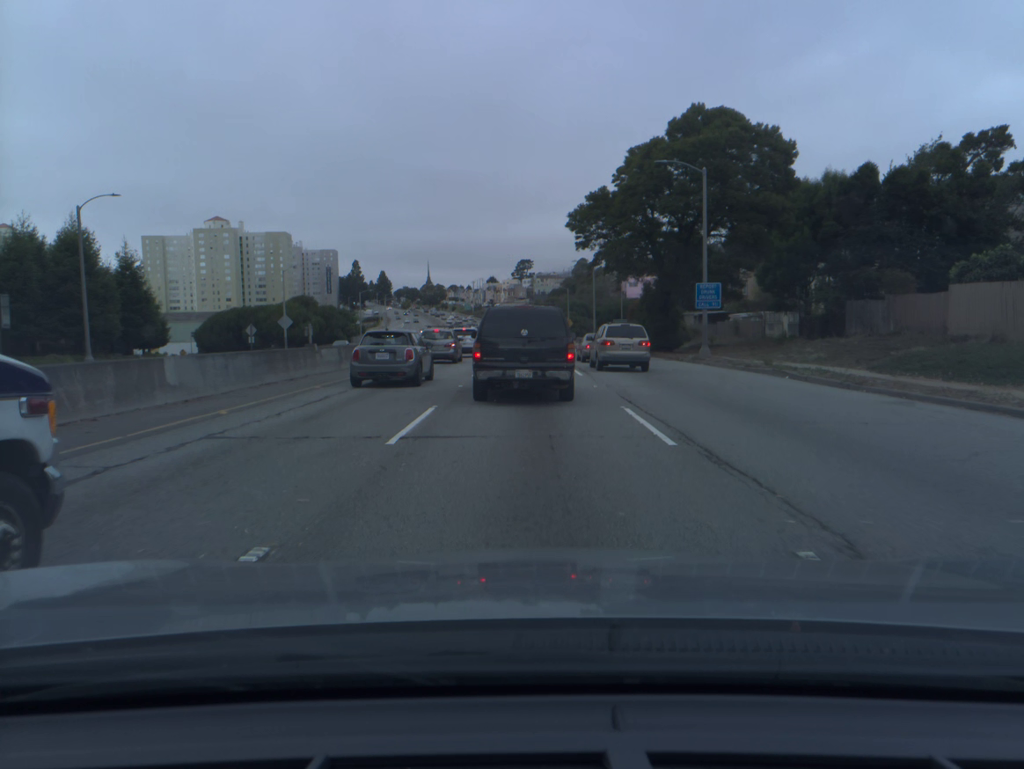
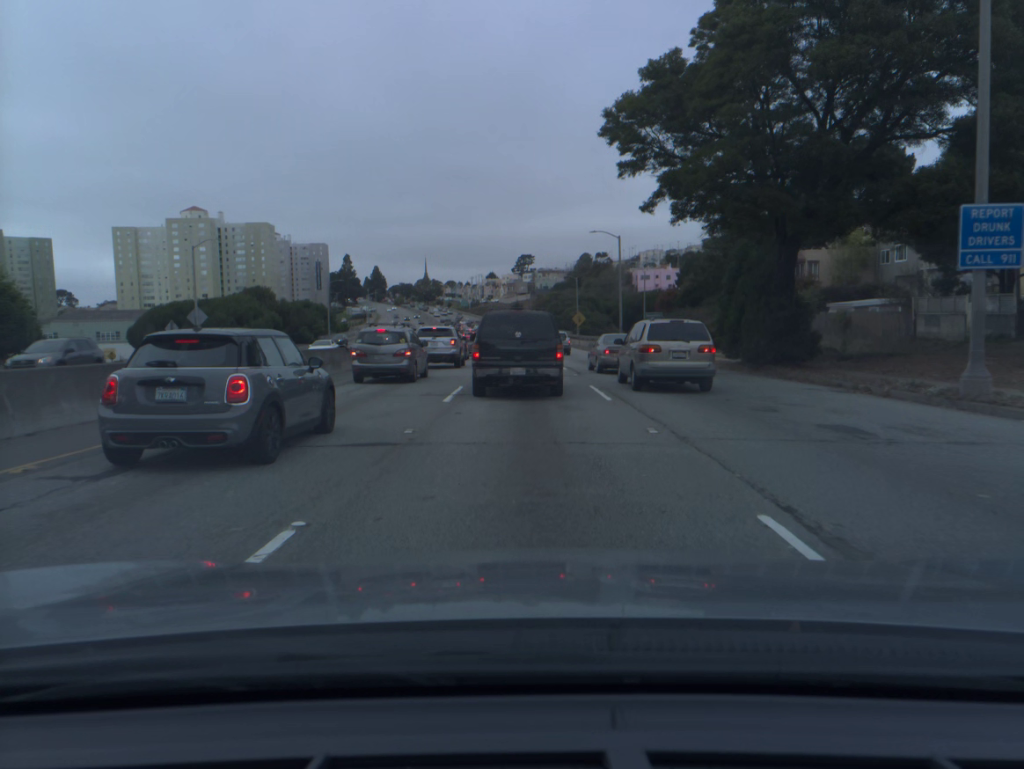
(0.0, +23.4) m; 0°
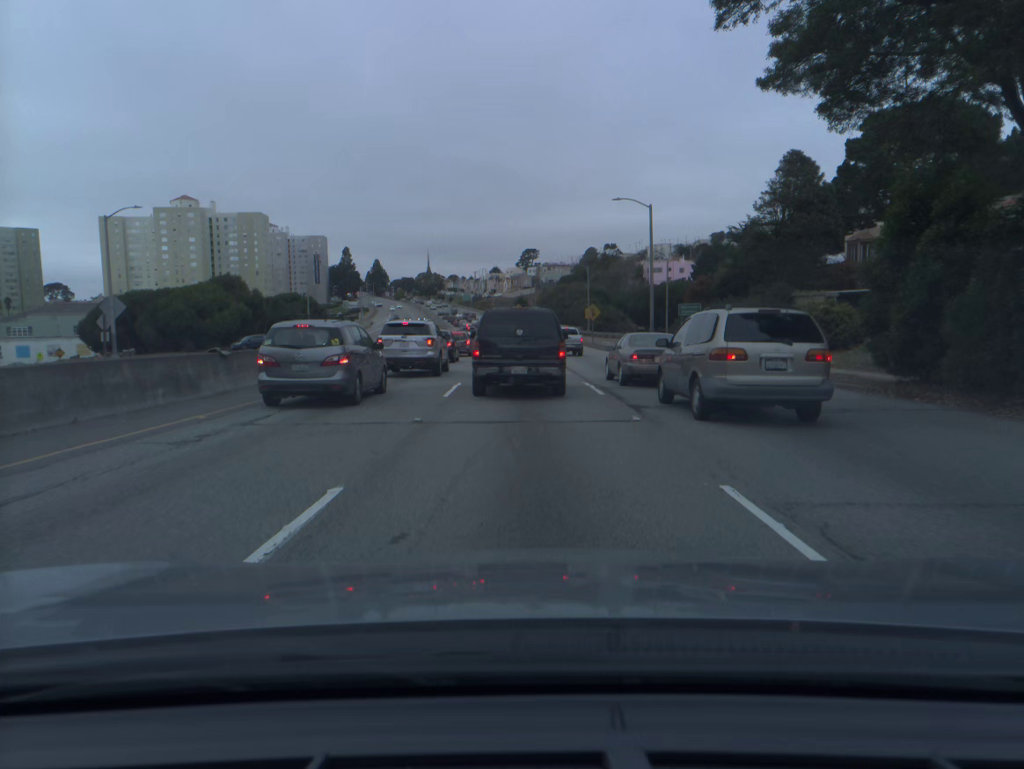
(0.0, +13.6) m; 0°
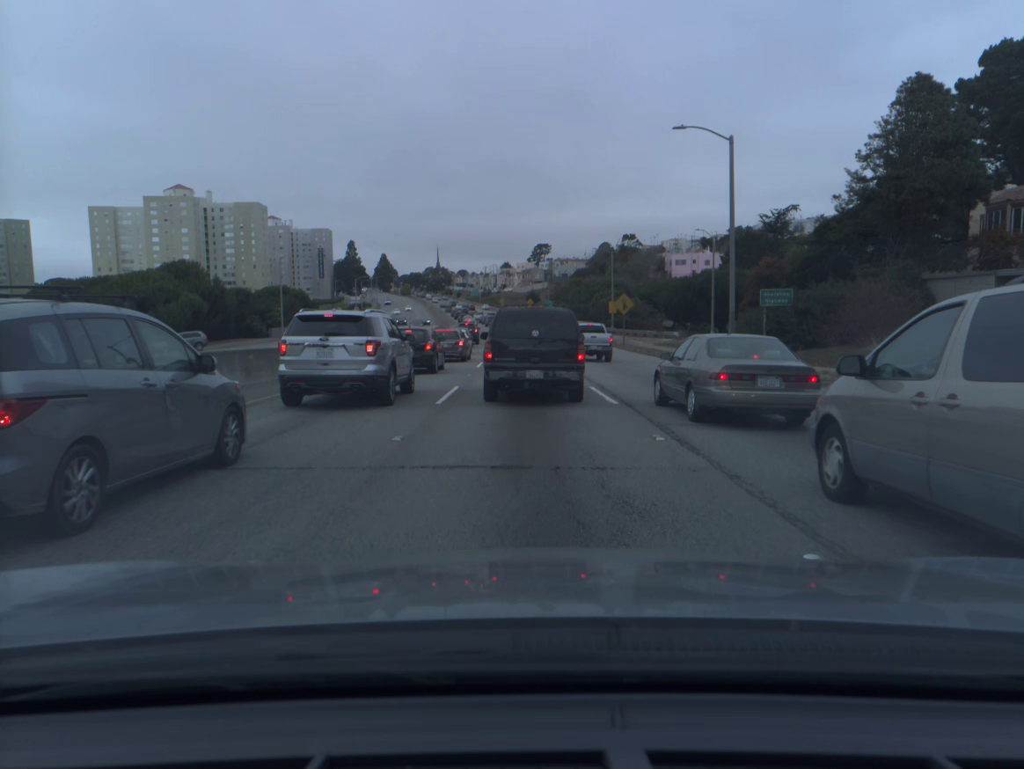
(-0.1, +16.7) m; -1°
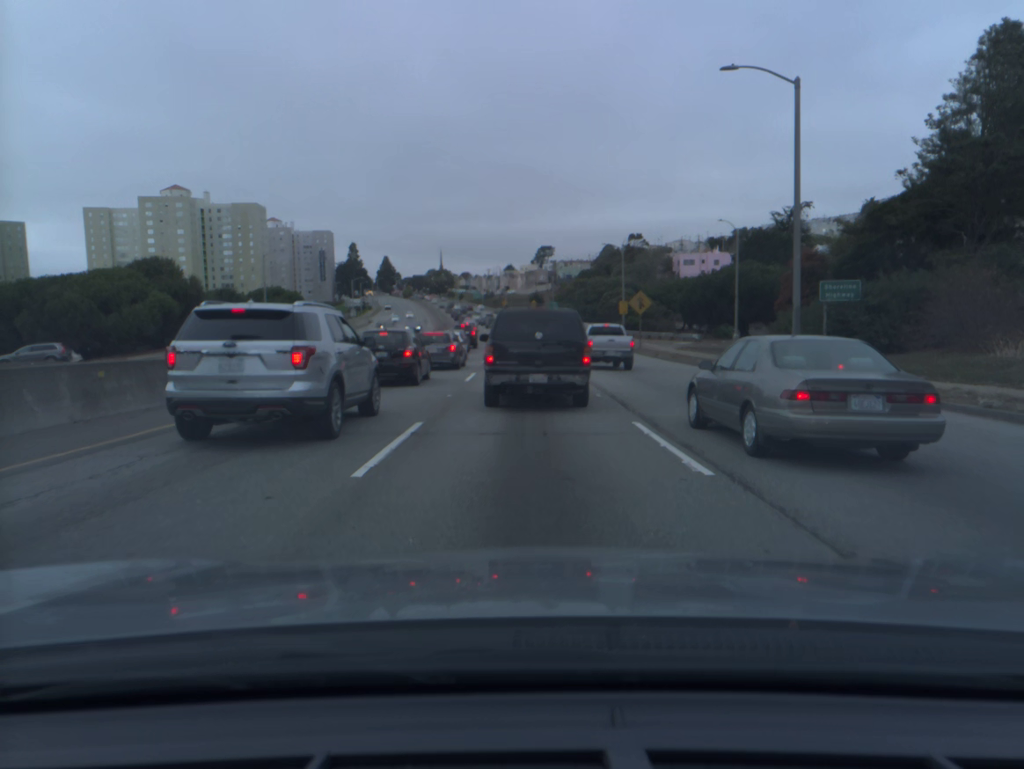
(0.0, +7.5) m; 0°
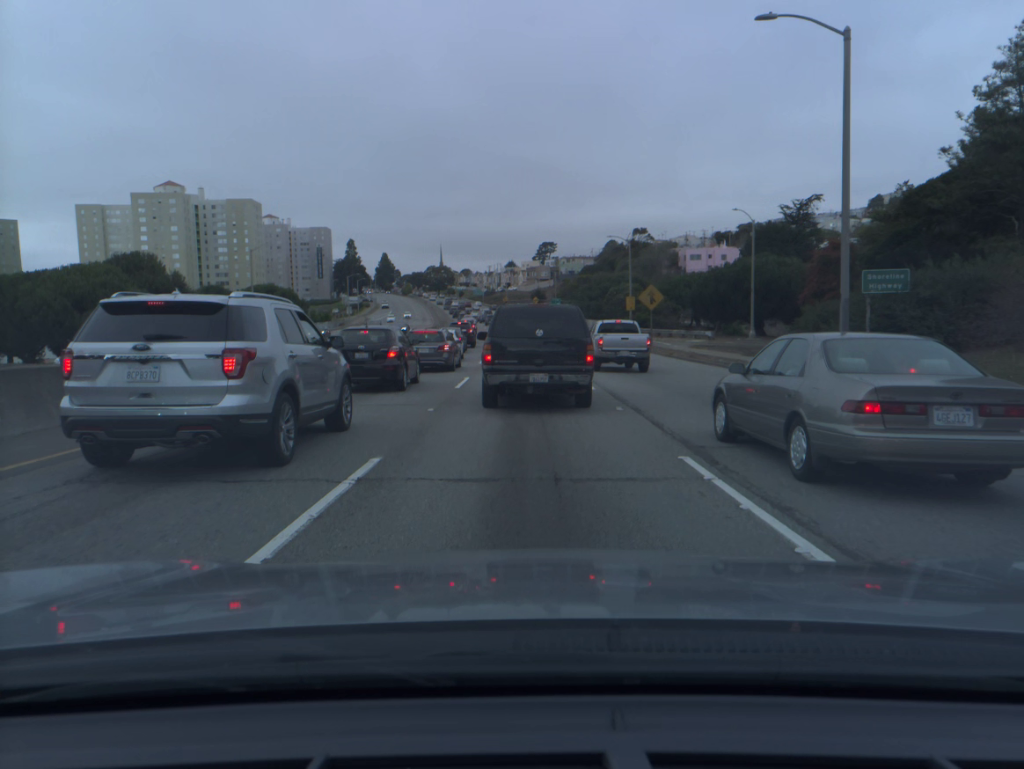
(0.0, +3.5) m; 0°
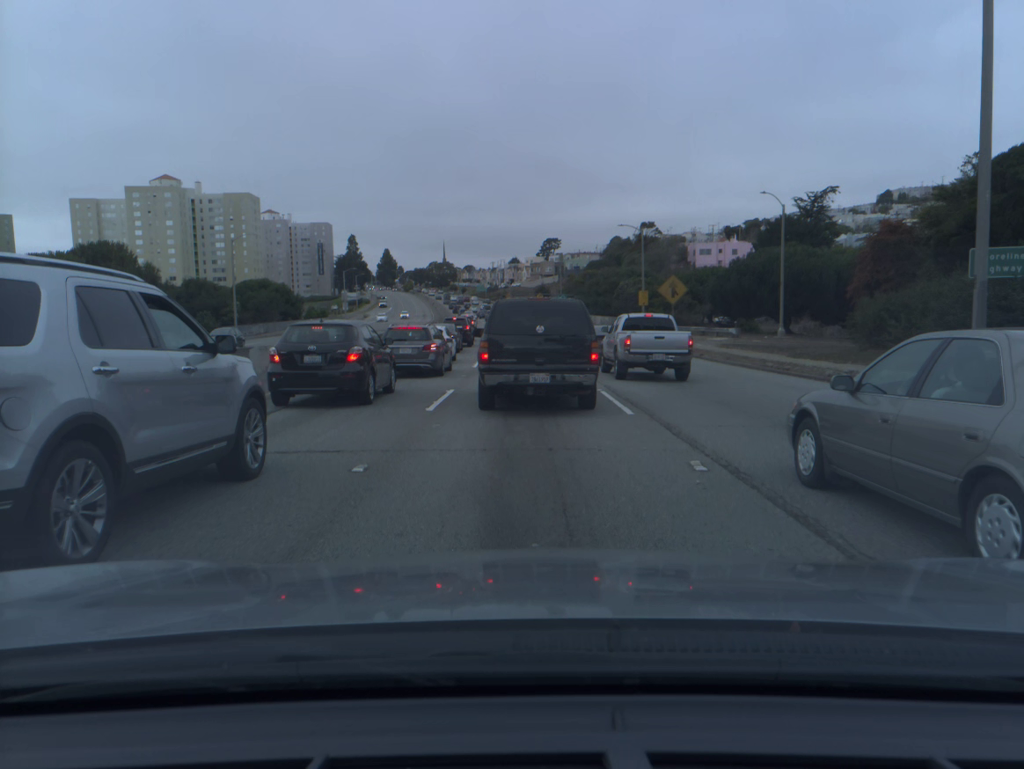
(0.0, +6.2) m; 0°
